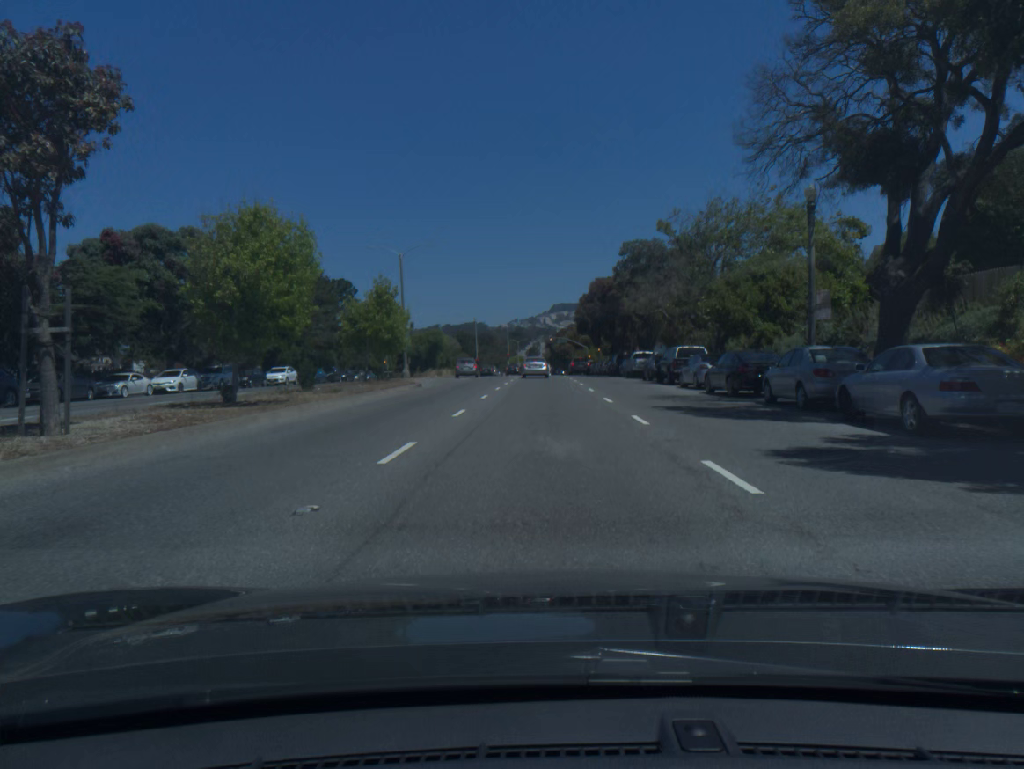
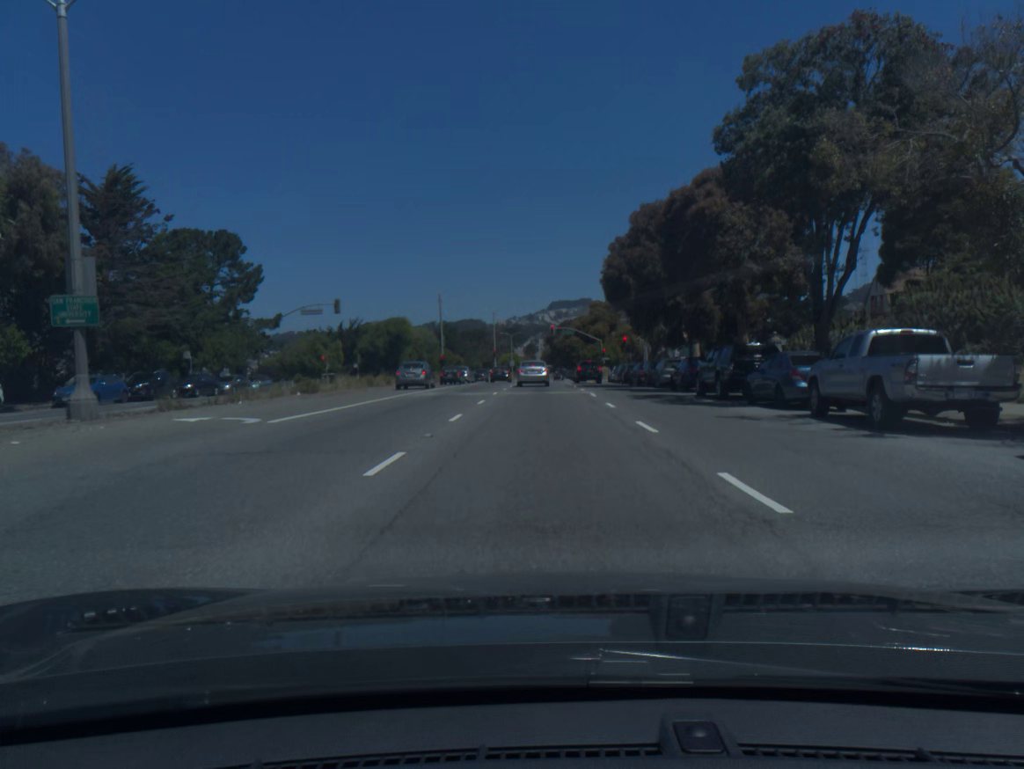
(0.0, +37.7) m; 0°
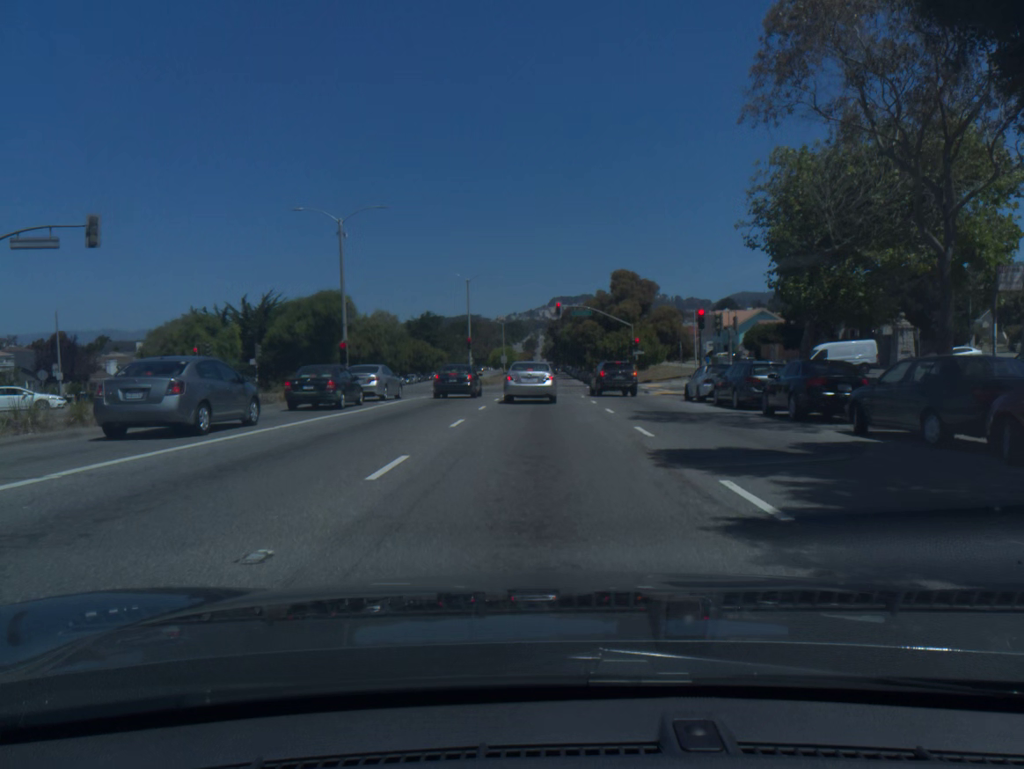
(-0.1, +36.9) m; 0°
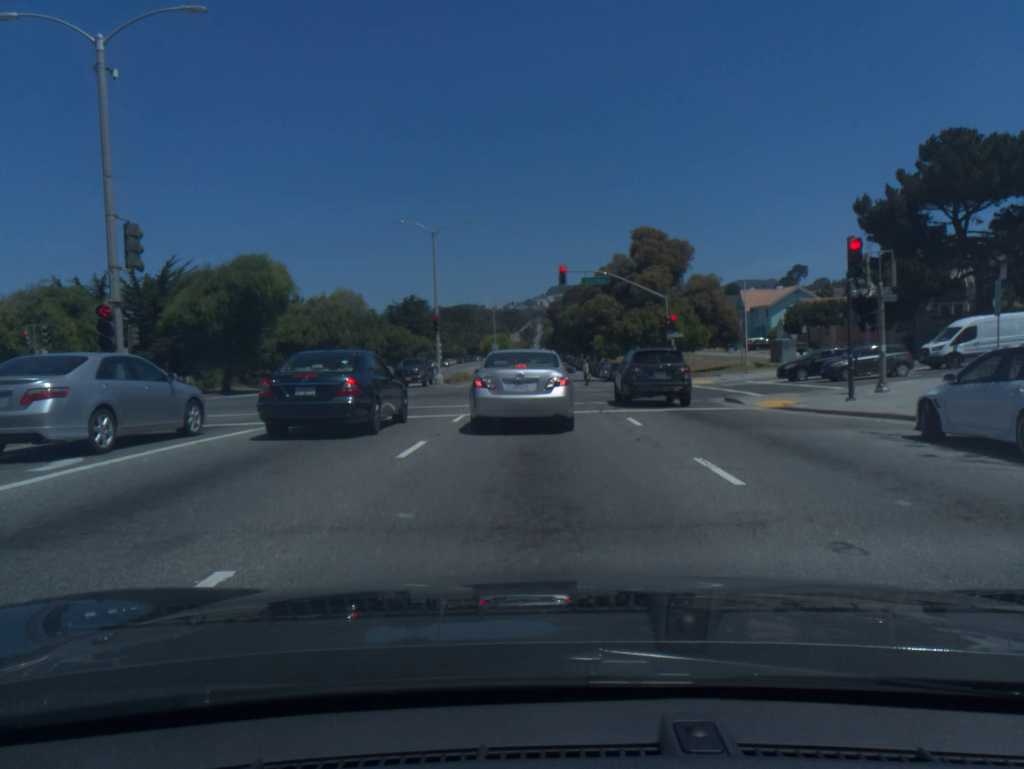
(+0.1, +20.3) m; 0°
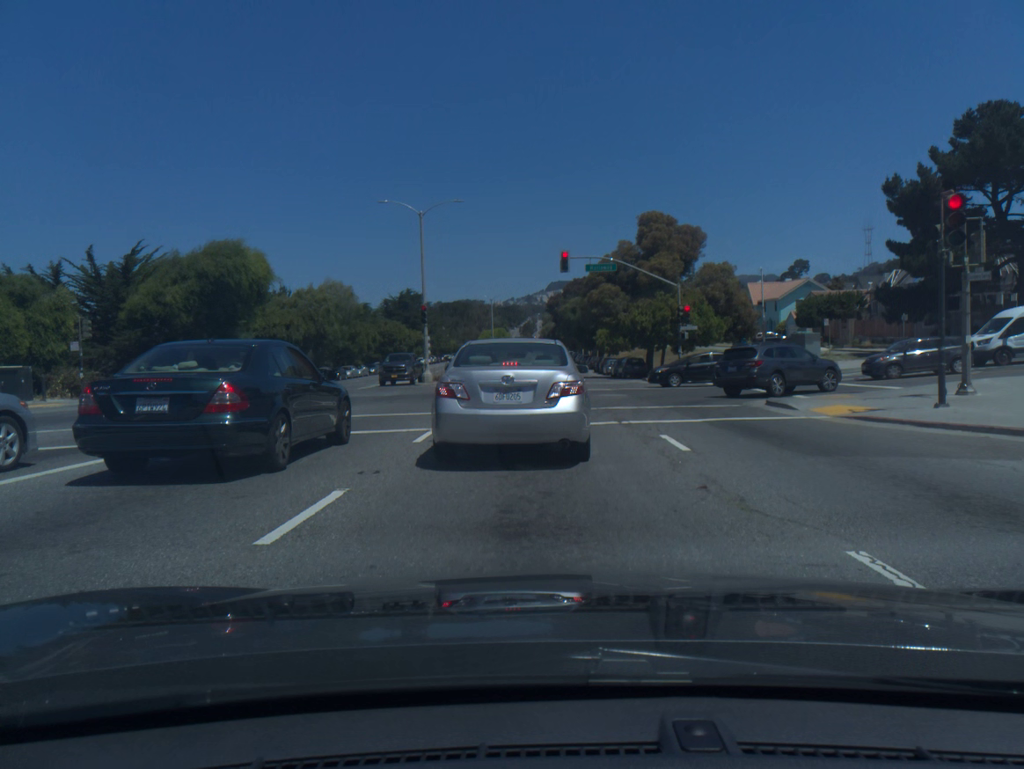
(0.0, +5.0) m; 0°
